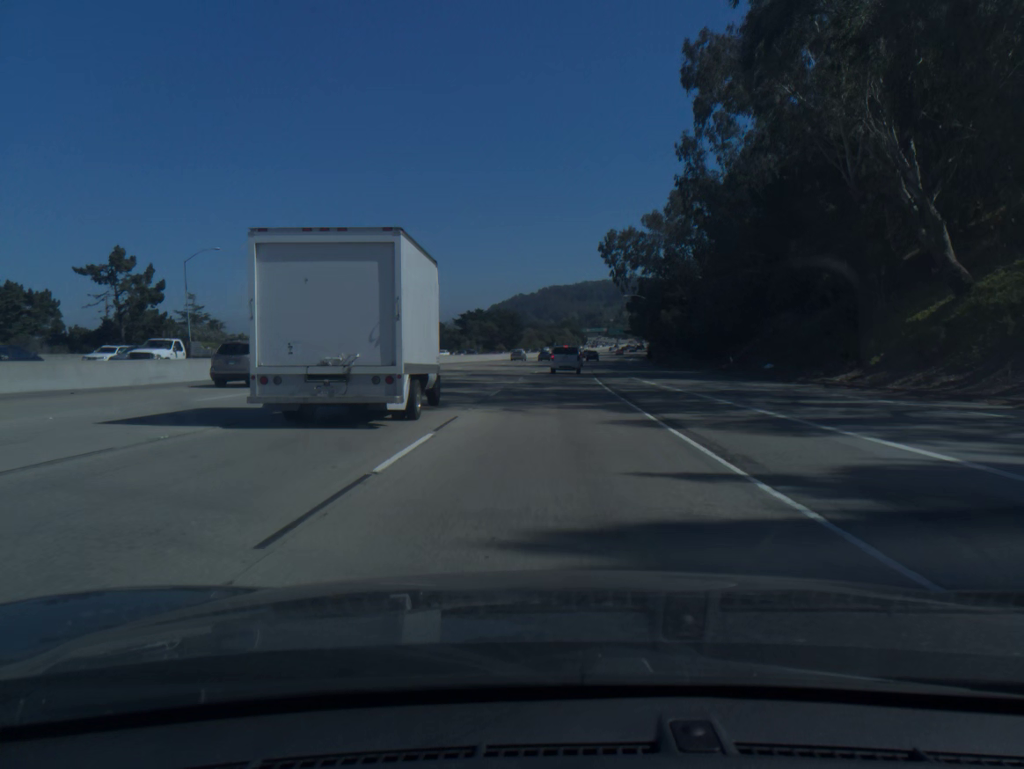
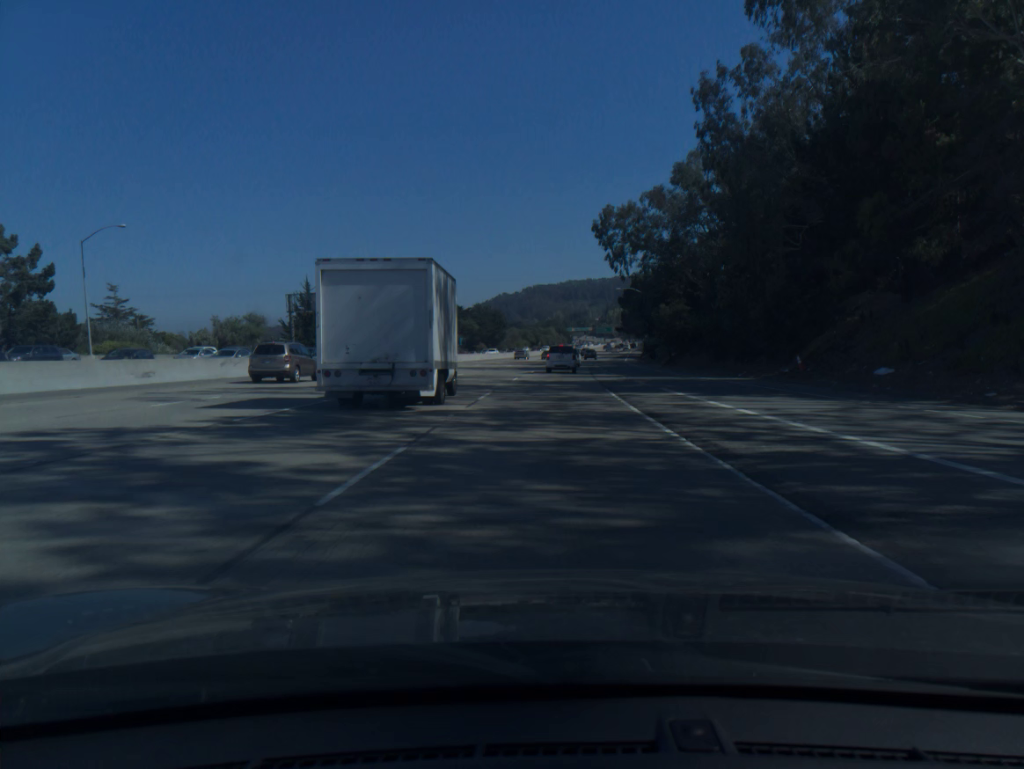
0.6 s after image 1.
(+0.2, +16.4) m; +1°
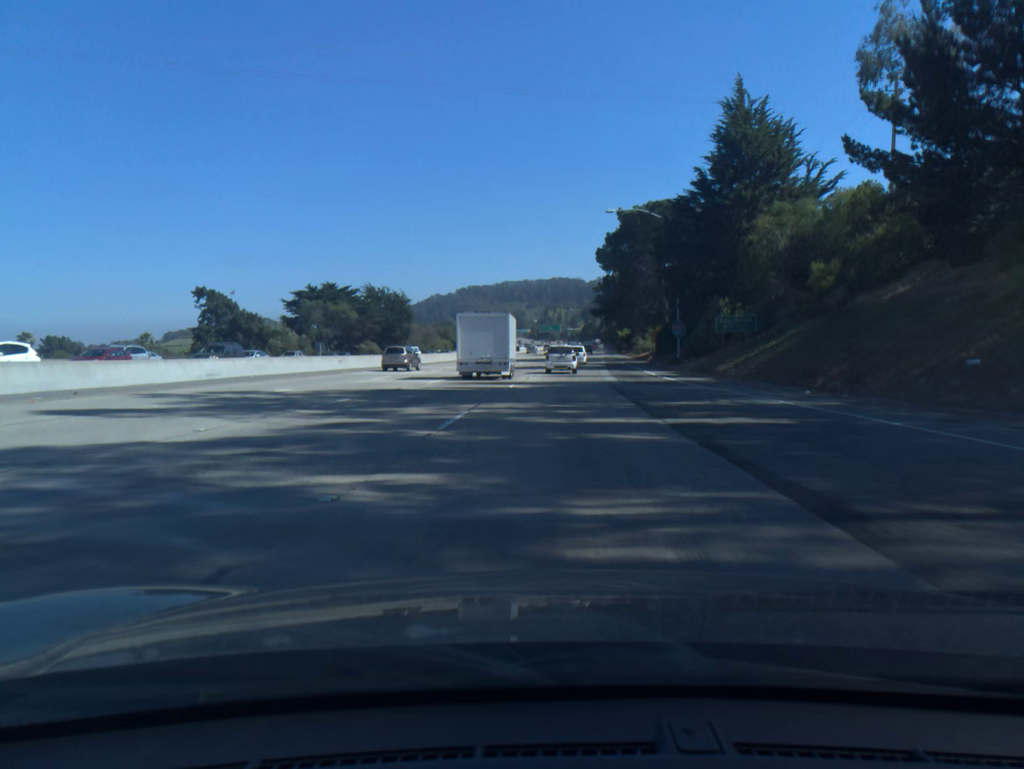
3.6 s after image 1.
(+3.2, +81.0) m; +5°
